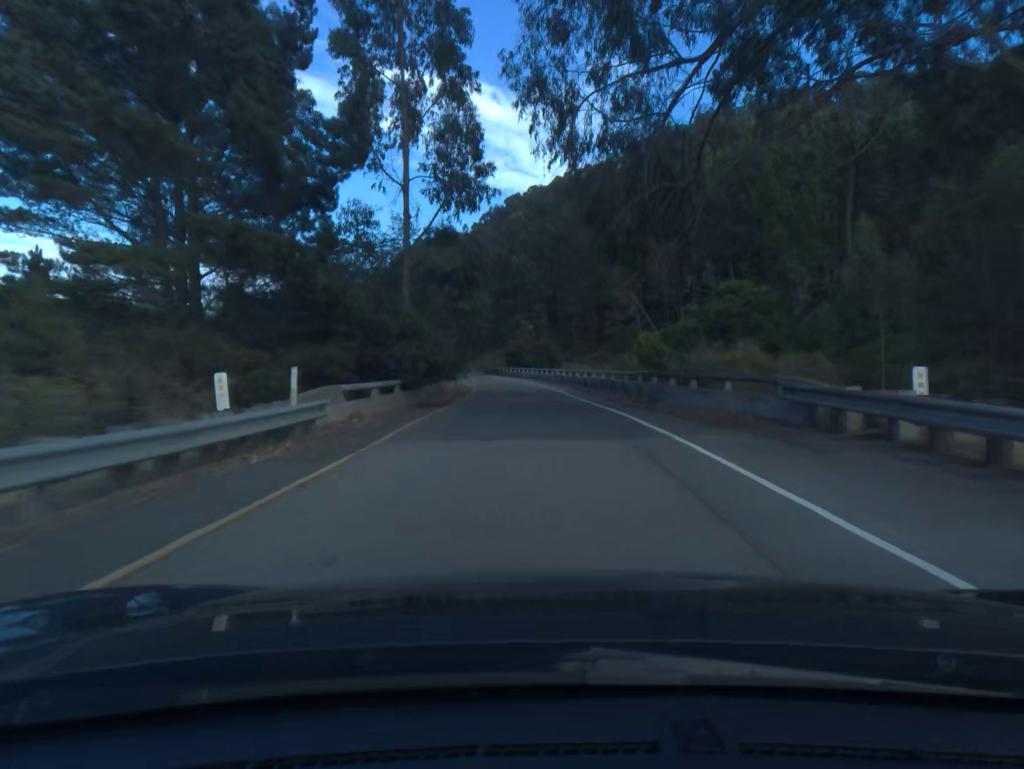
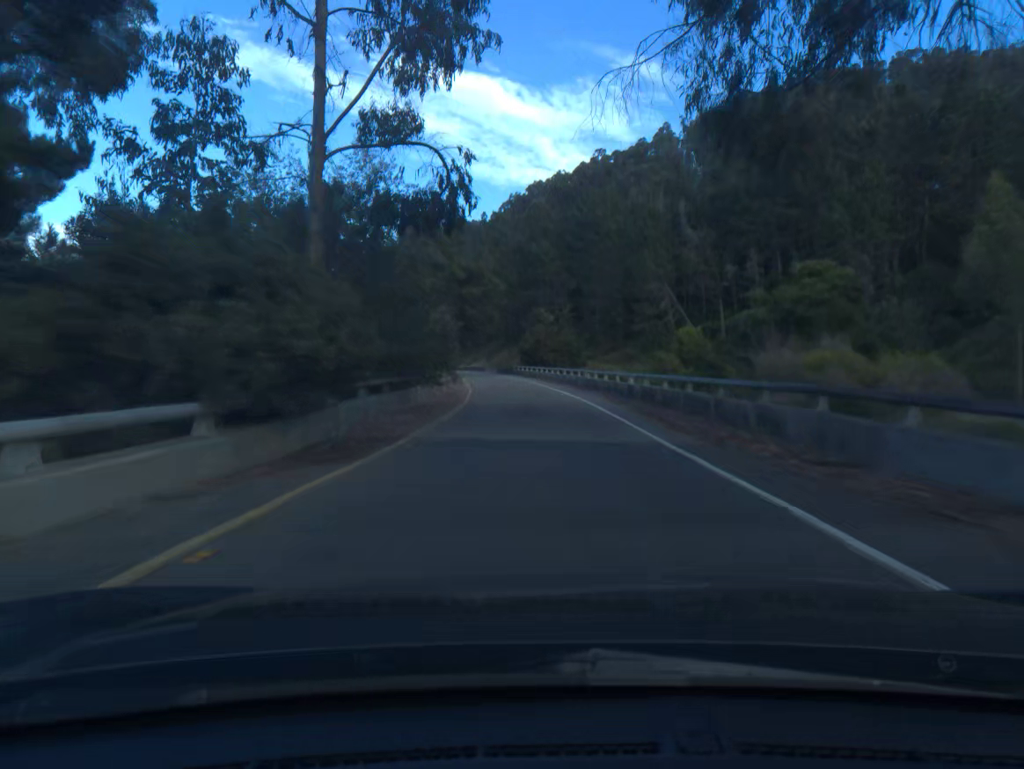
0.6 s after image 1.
(-0.2, +13.4) m; -1°
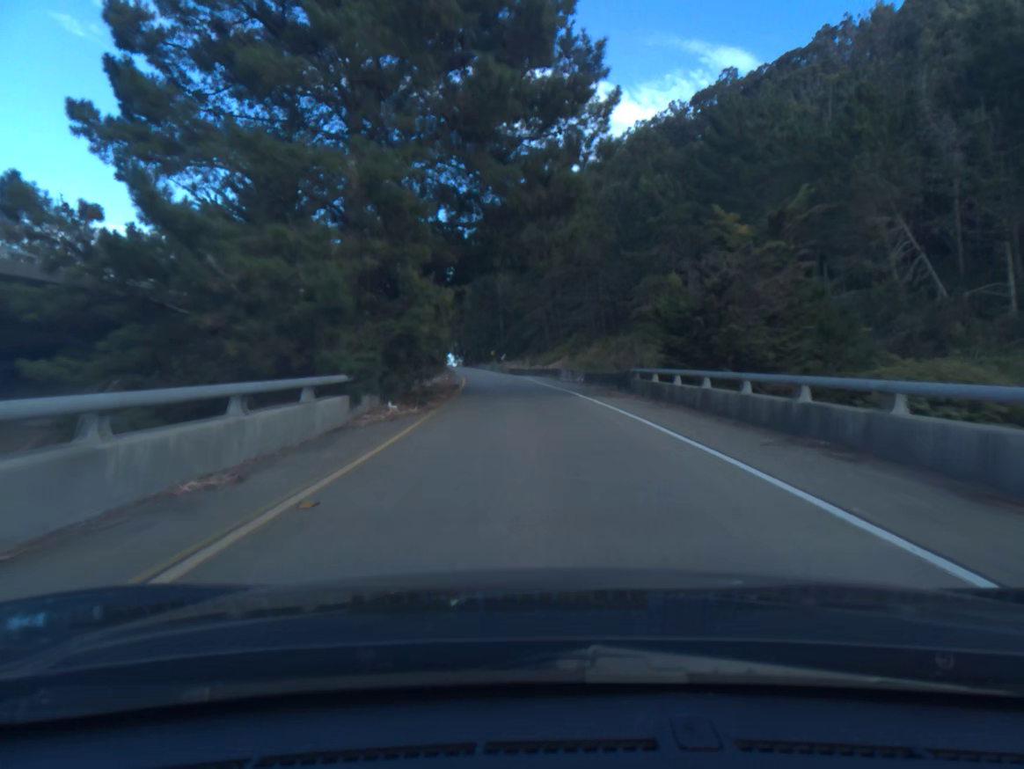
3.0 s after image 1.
(-2.8, +53.3) m; -6°
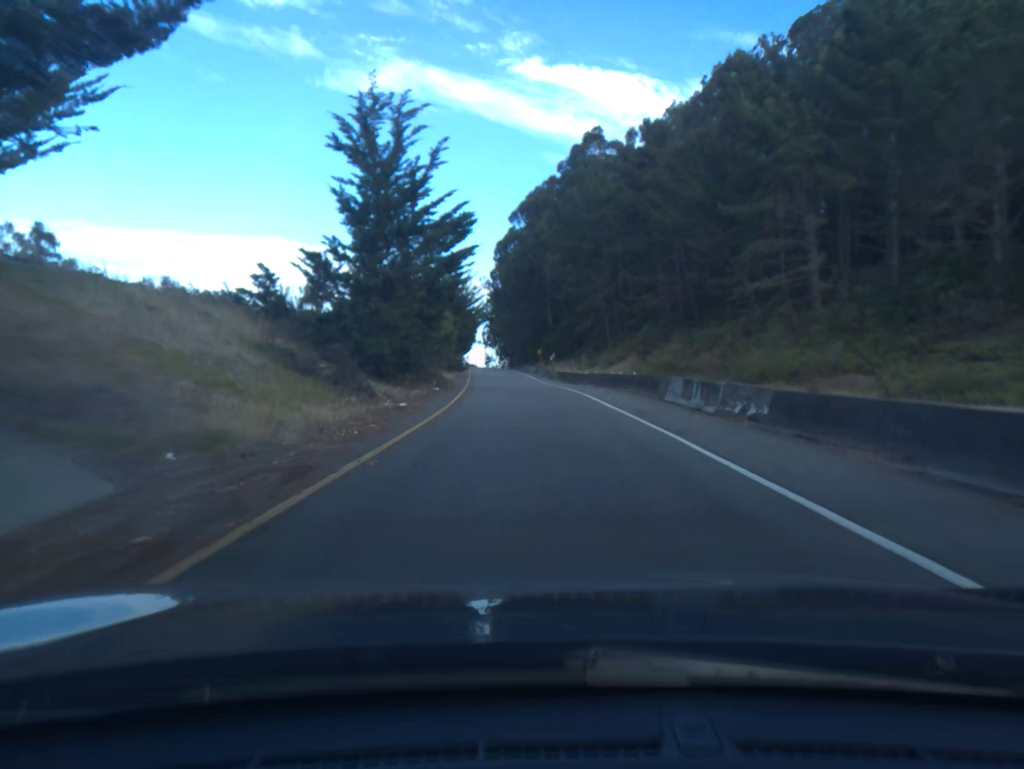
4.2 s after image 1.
(-0.9, +27.6) m; -4°
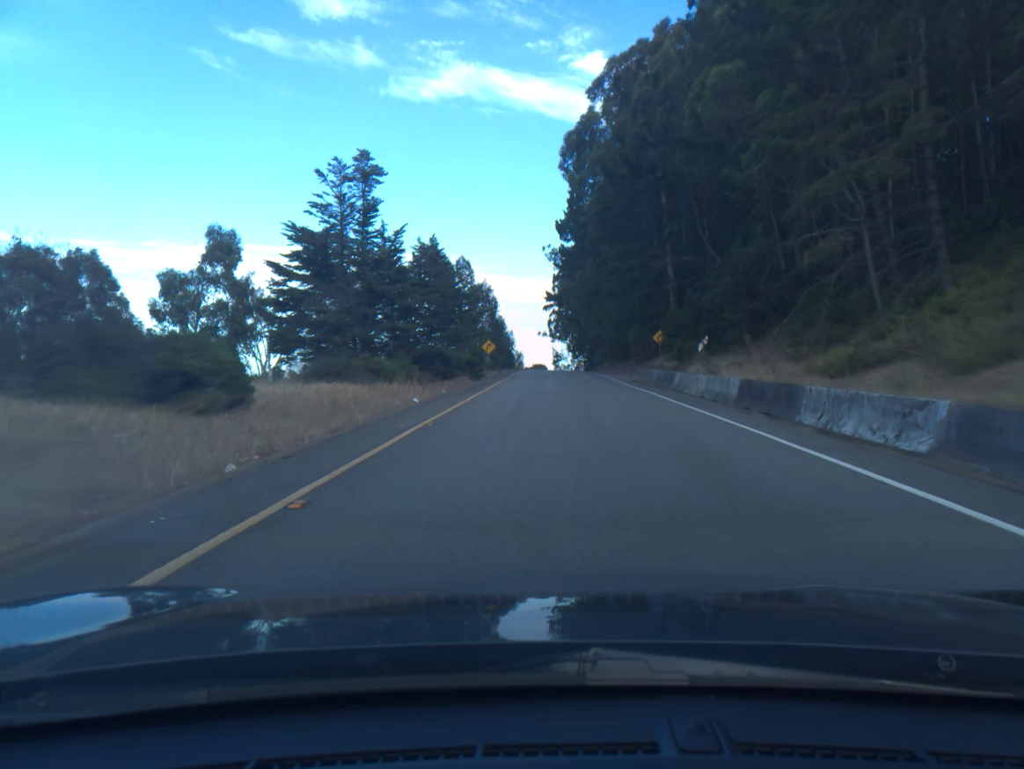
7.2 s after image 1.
(-4.0, +68.7) m; -5°
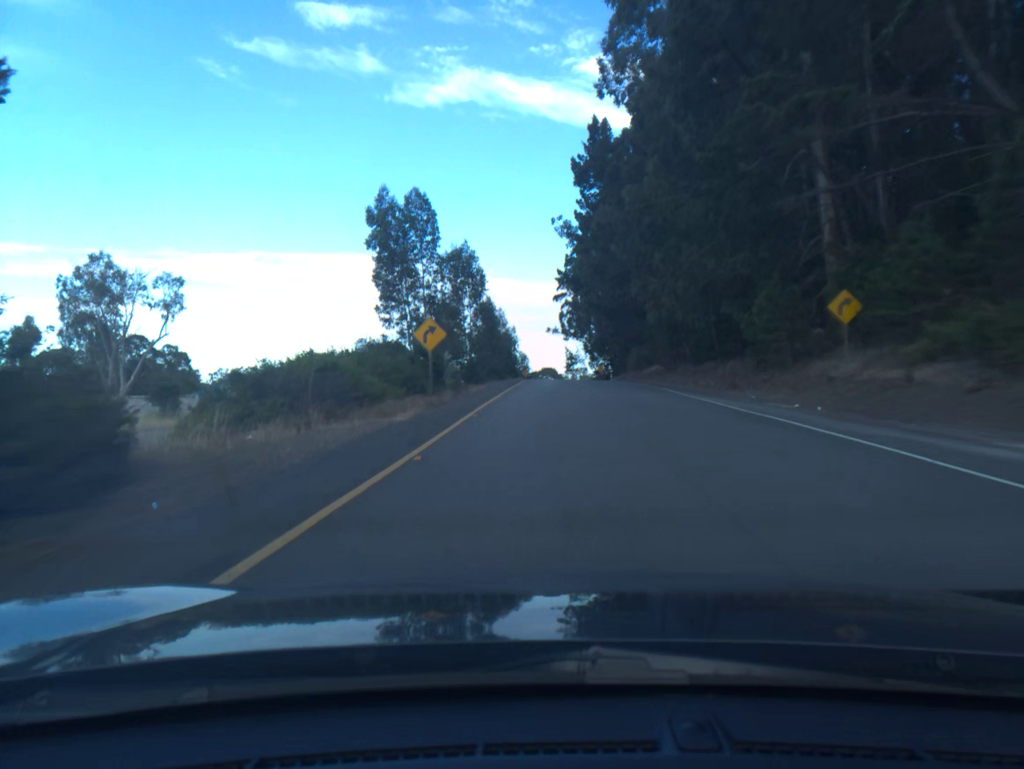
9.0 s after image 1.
(-0.2, +40.7) m; -1°
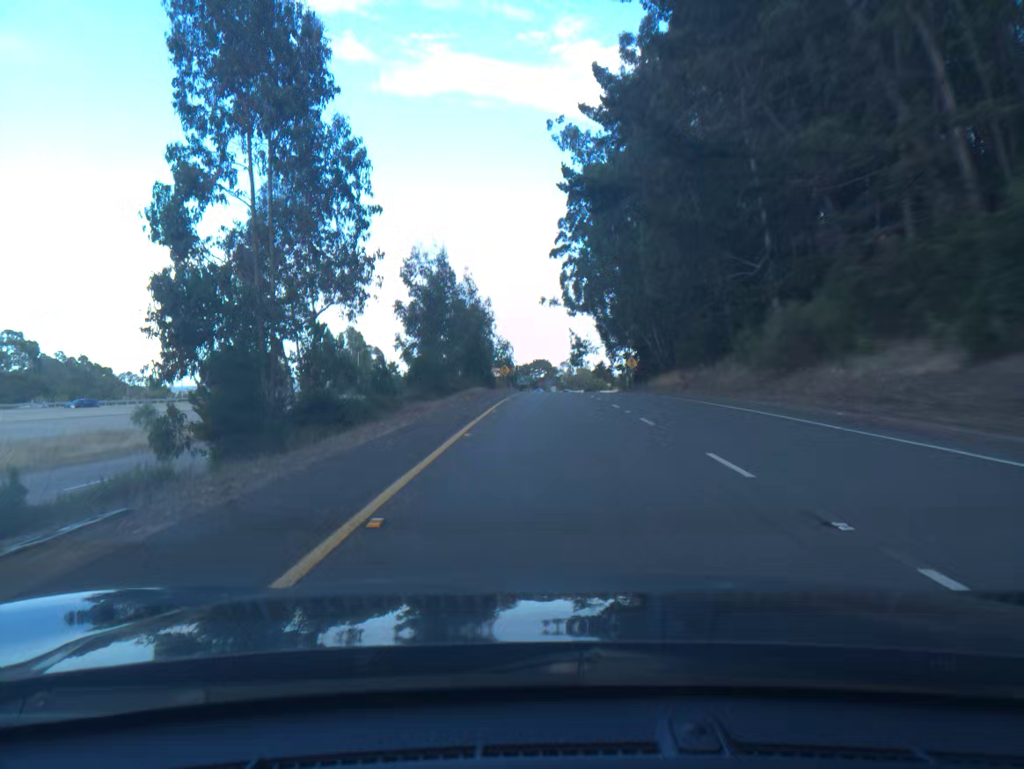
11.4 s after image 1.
(+0.2, +55.2) m; +1°
